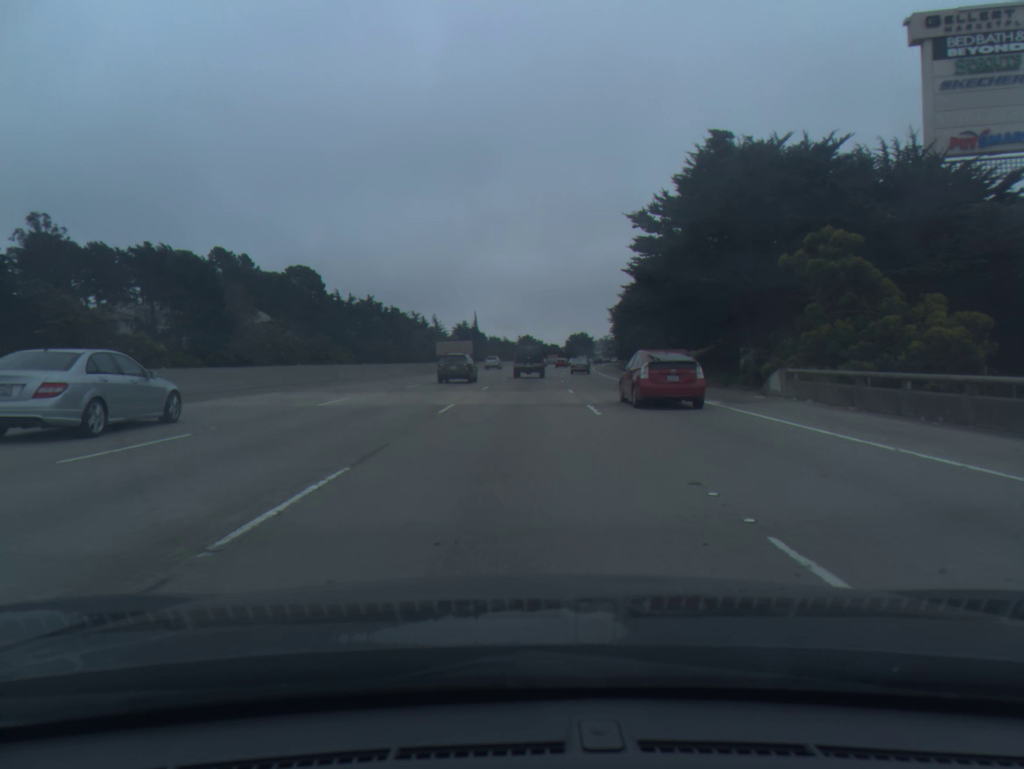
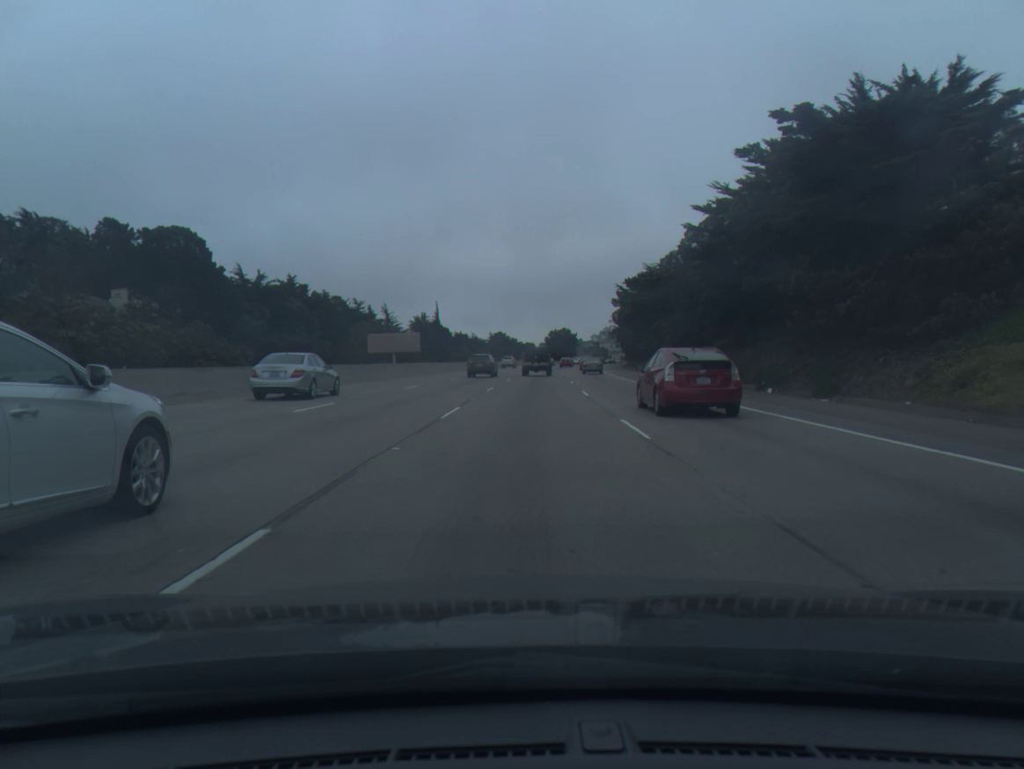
(+0.7, +46.7) m; +2°
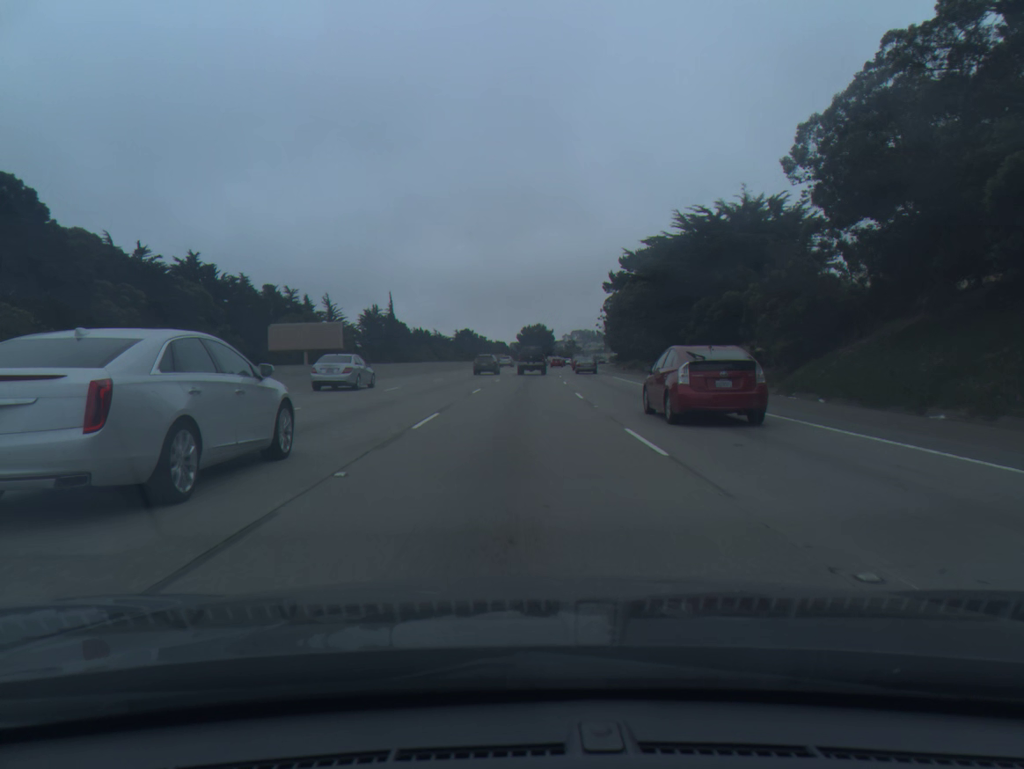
(+0.7, +31.7) m; +2°
